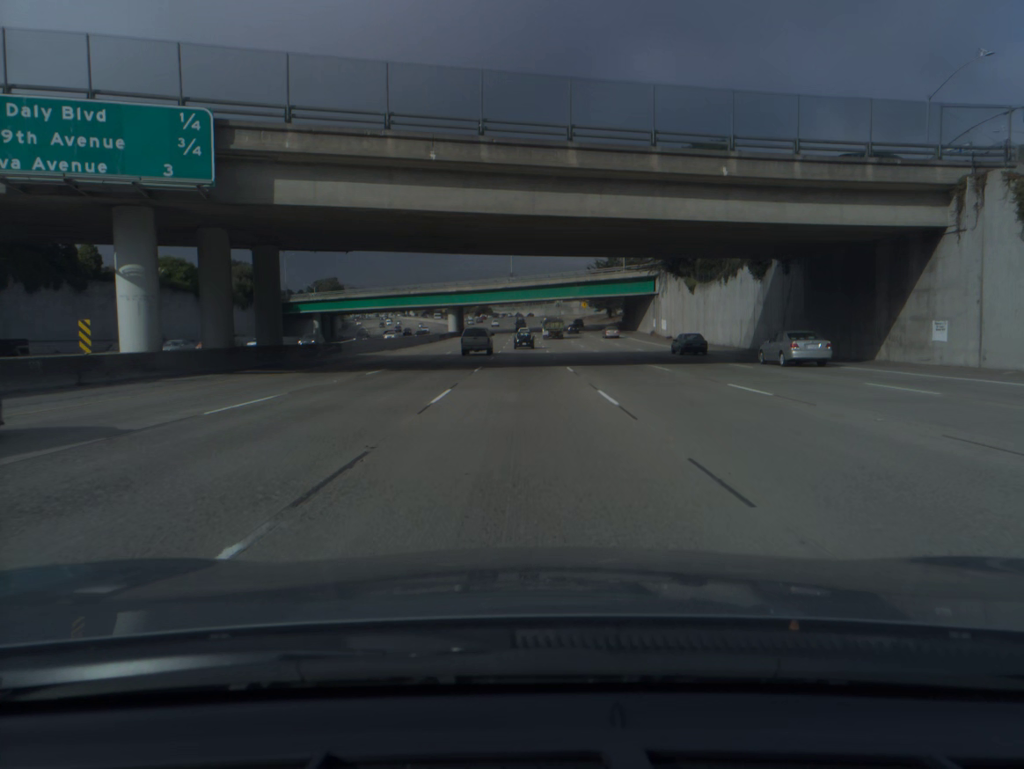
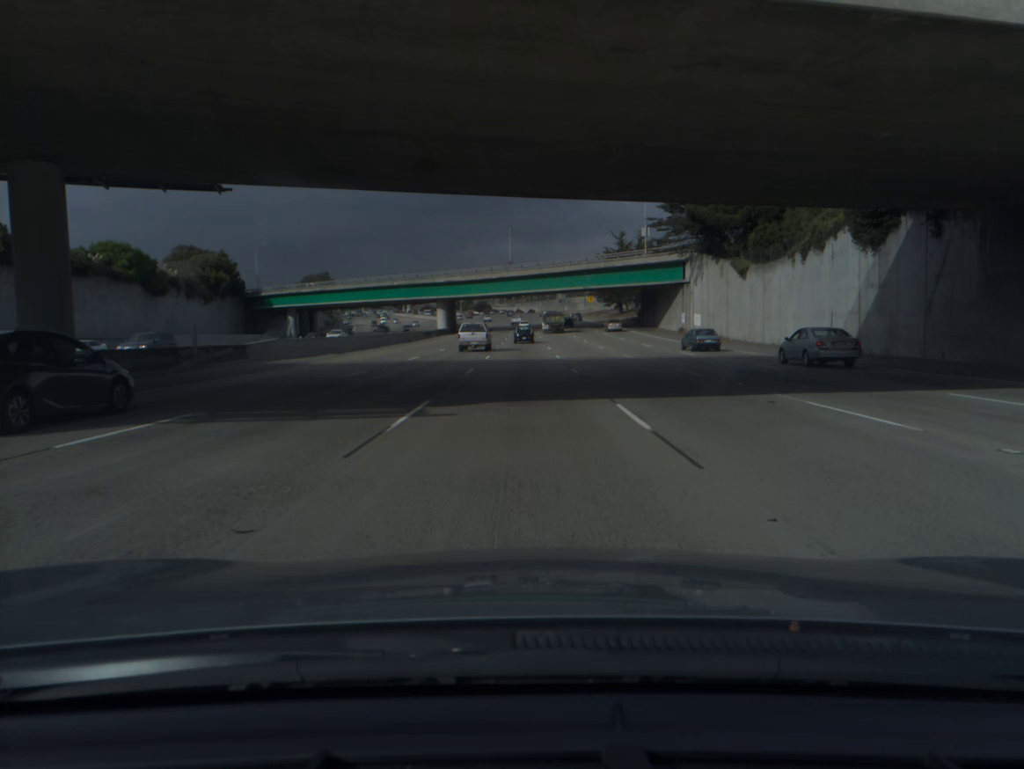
(0.0, +18.5) m; 0°
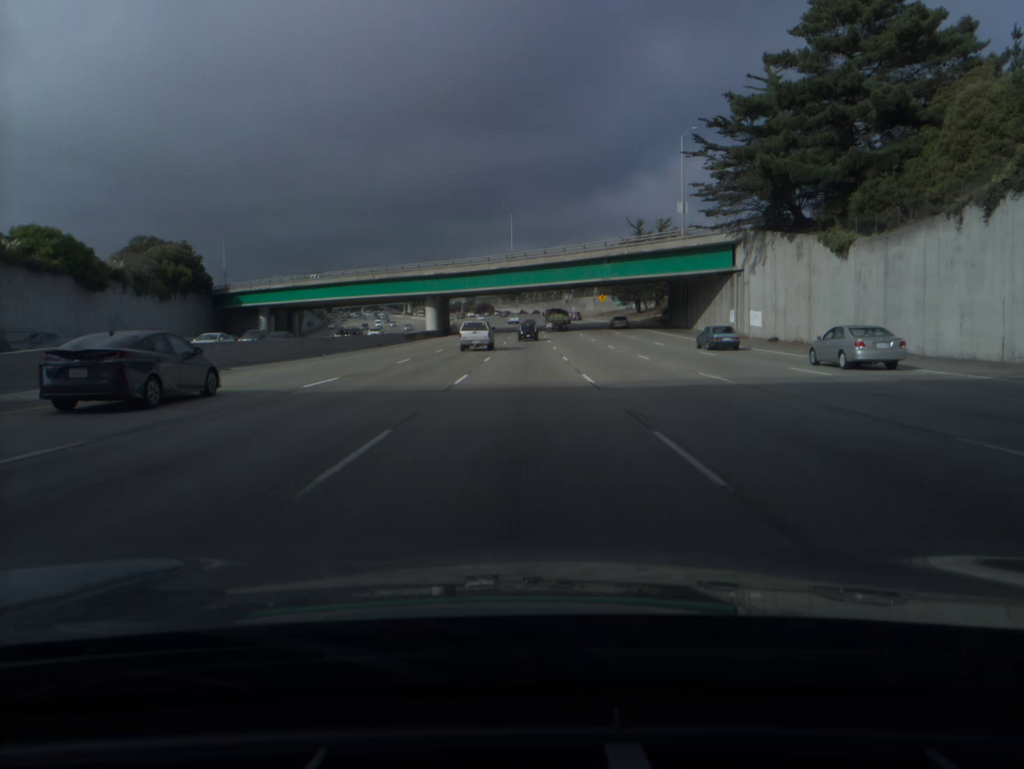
(0.0, +18.5) m; 0°
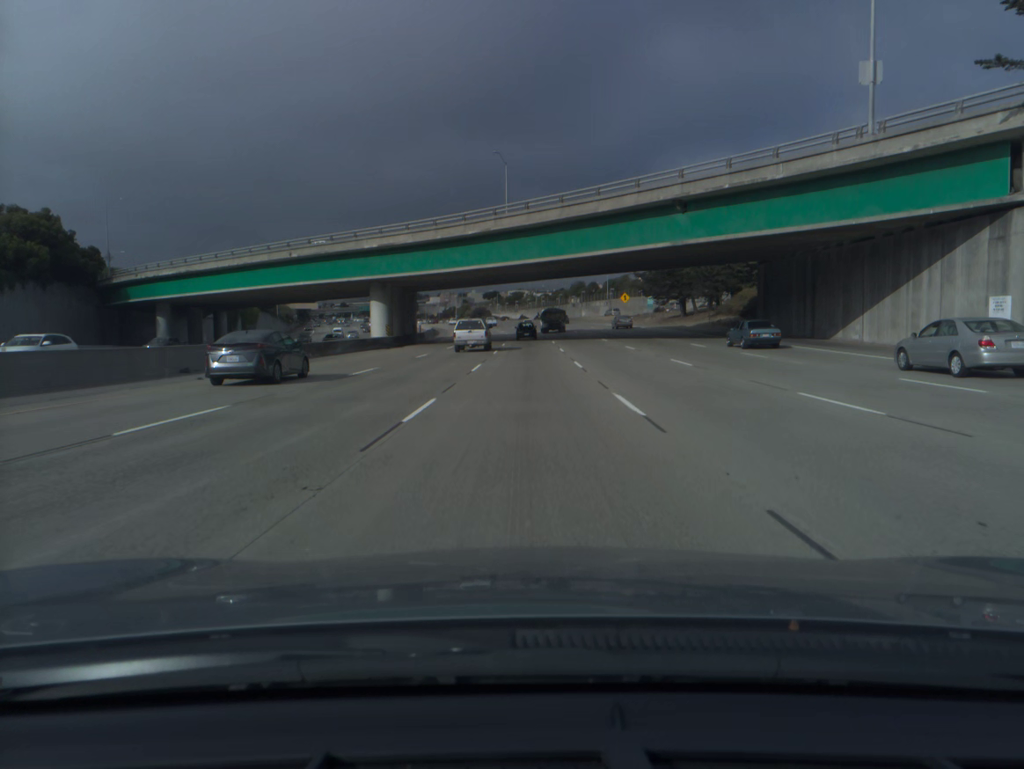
(0.0, +37.1) m; 0°
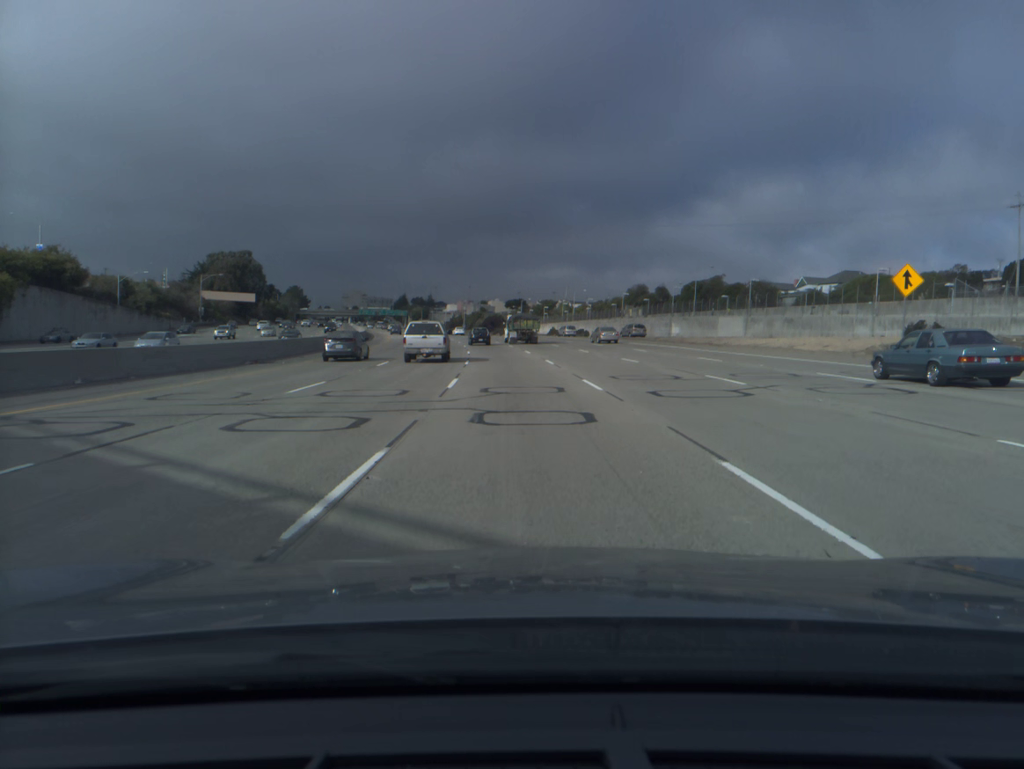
(-0.5, +92.5) m; -2°
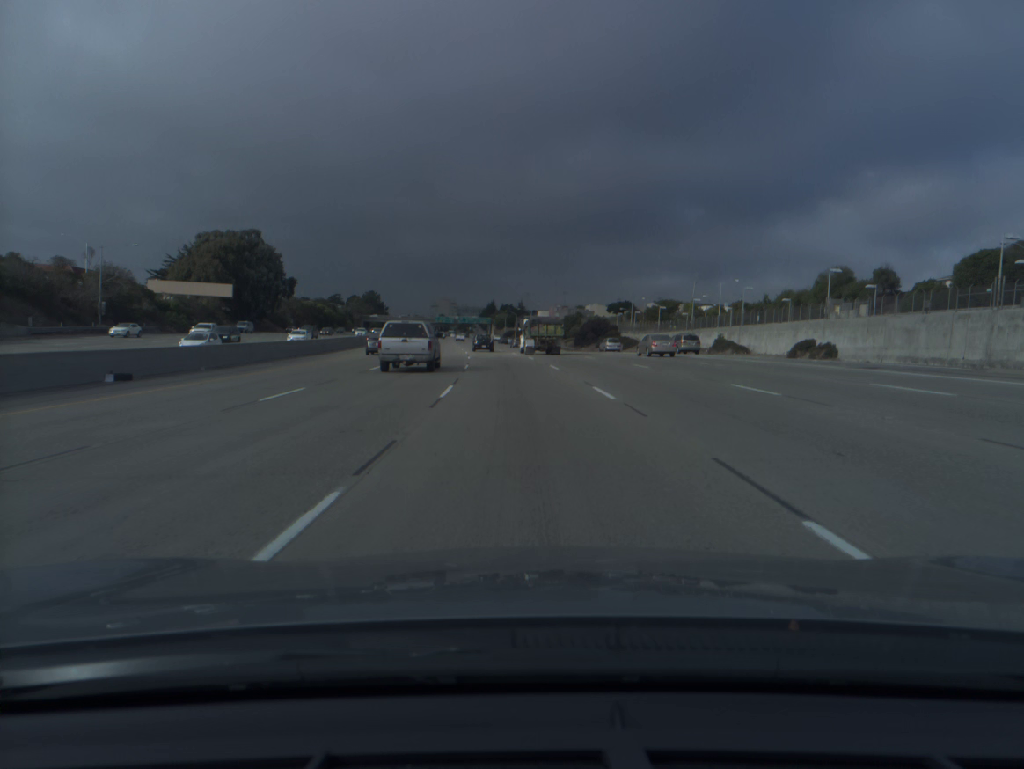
(-4.6, +73.7) m; -7°
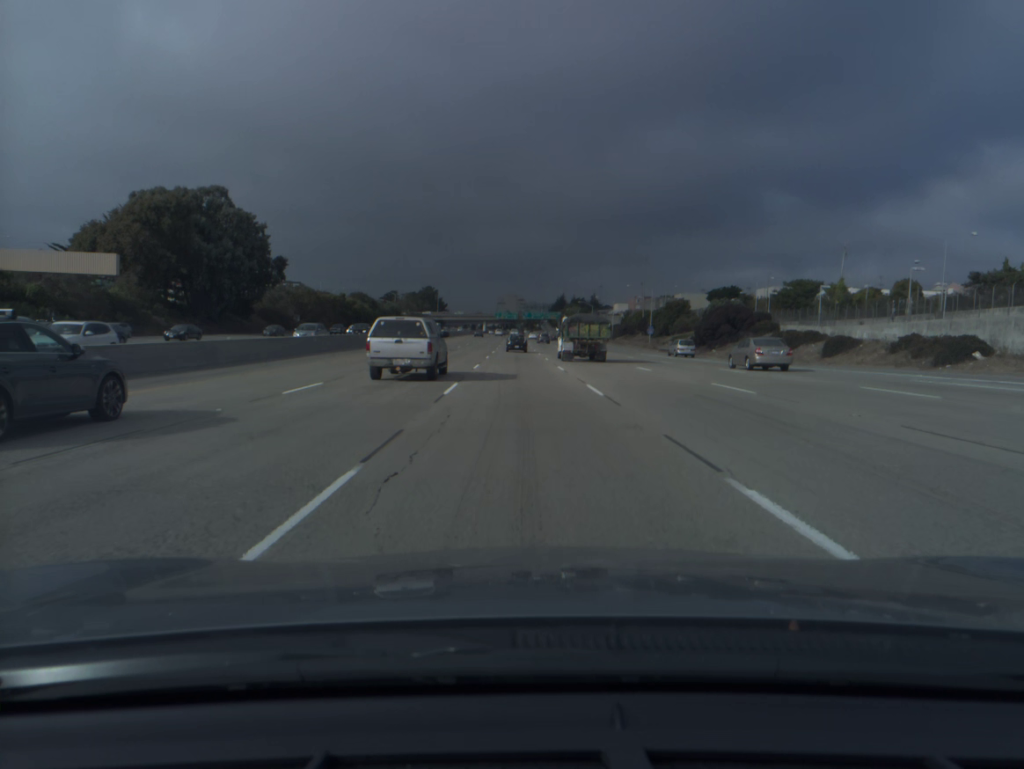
(-2.4, +55.6) m; -5°
